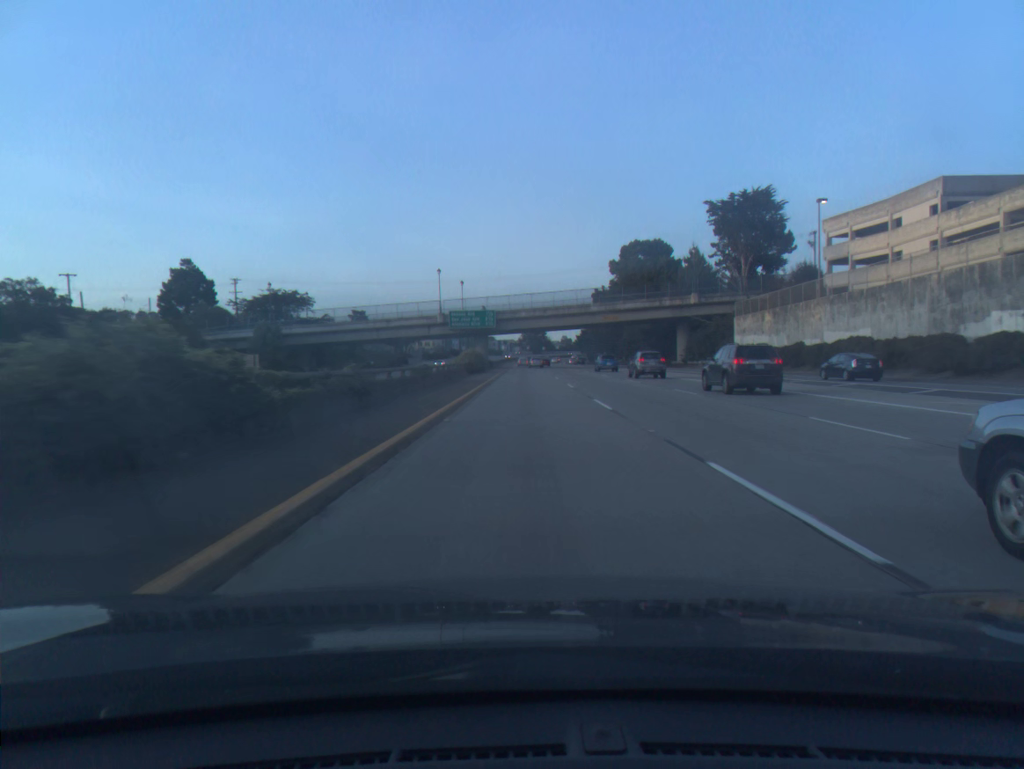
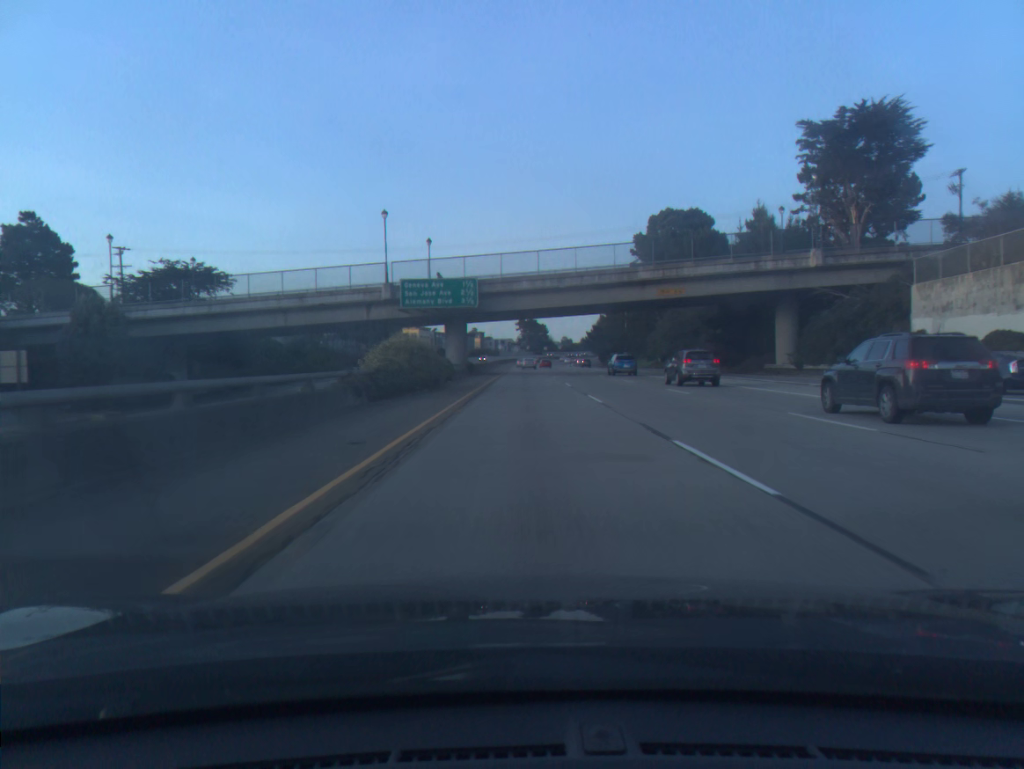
(+0.1, +40.7) m; 0°
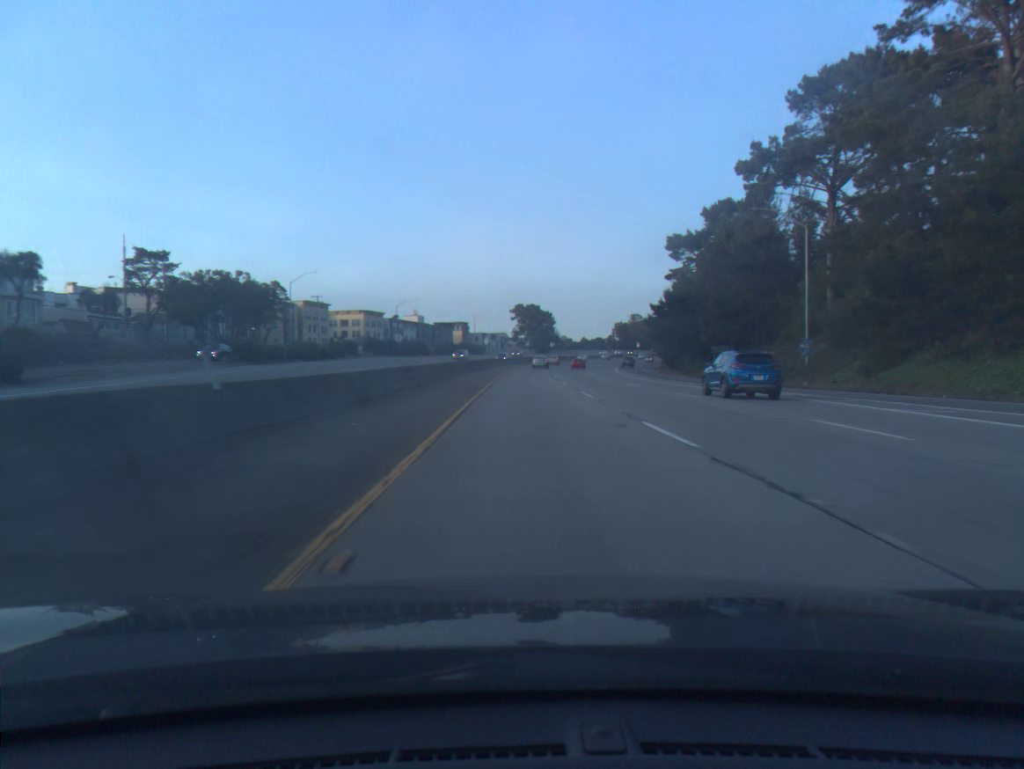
(-0.2, +101.2) m; 0°
